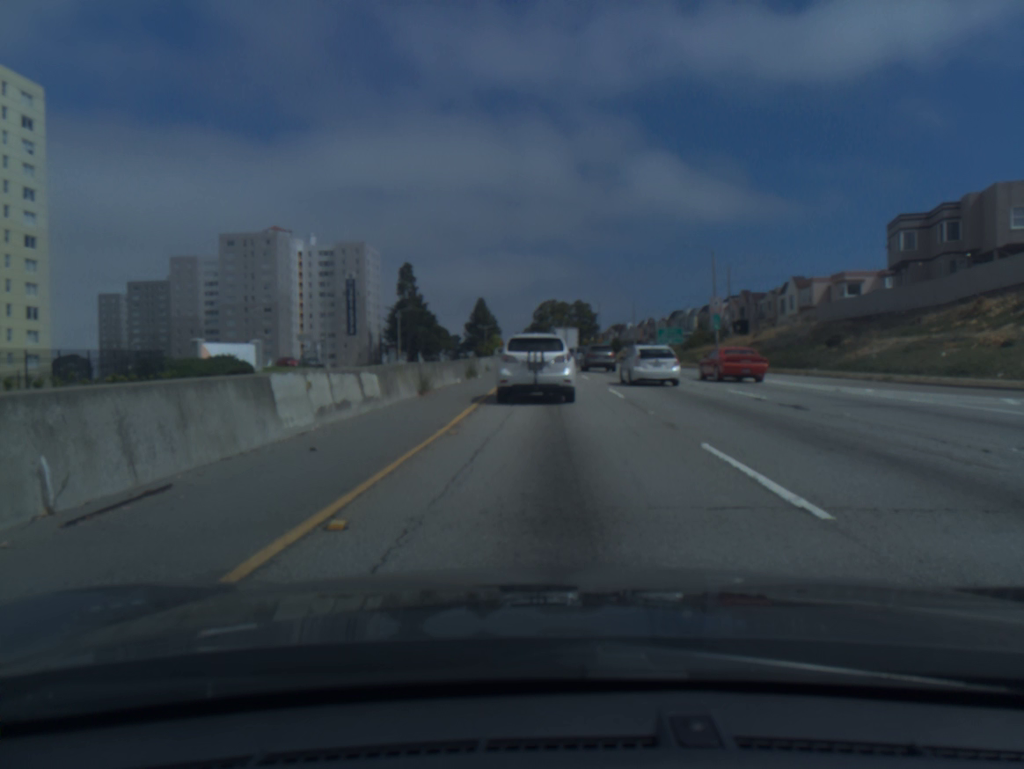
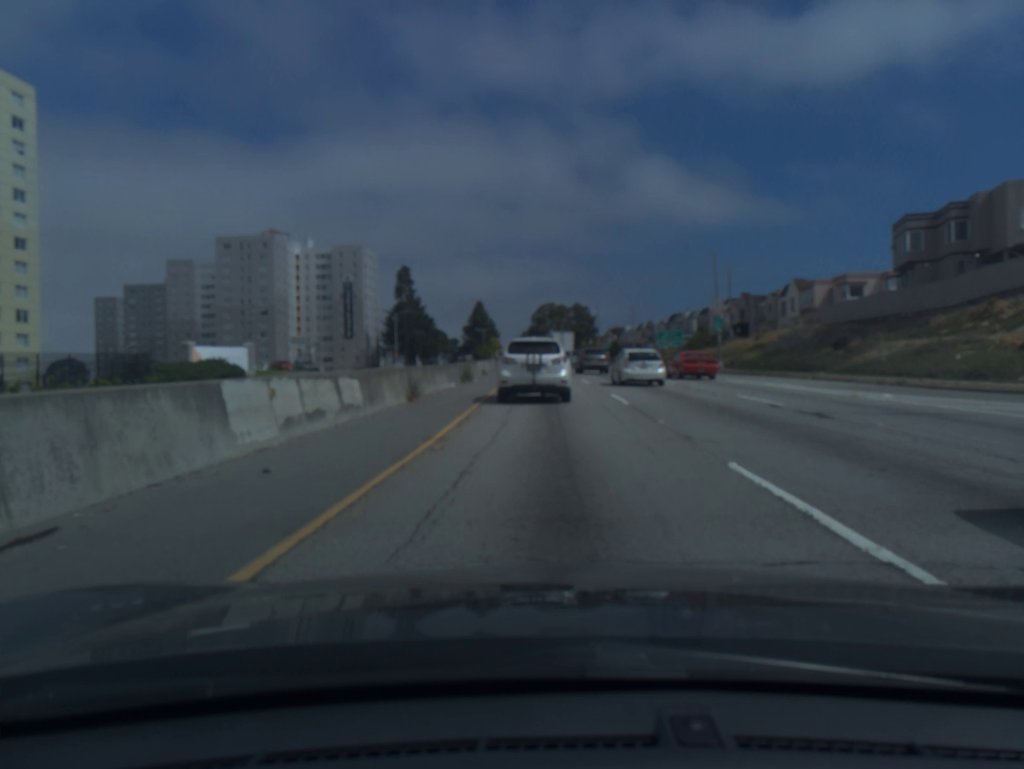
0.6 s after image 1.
(0.0, +1.5) m; +1°
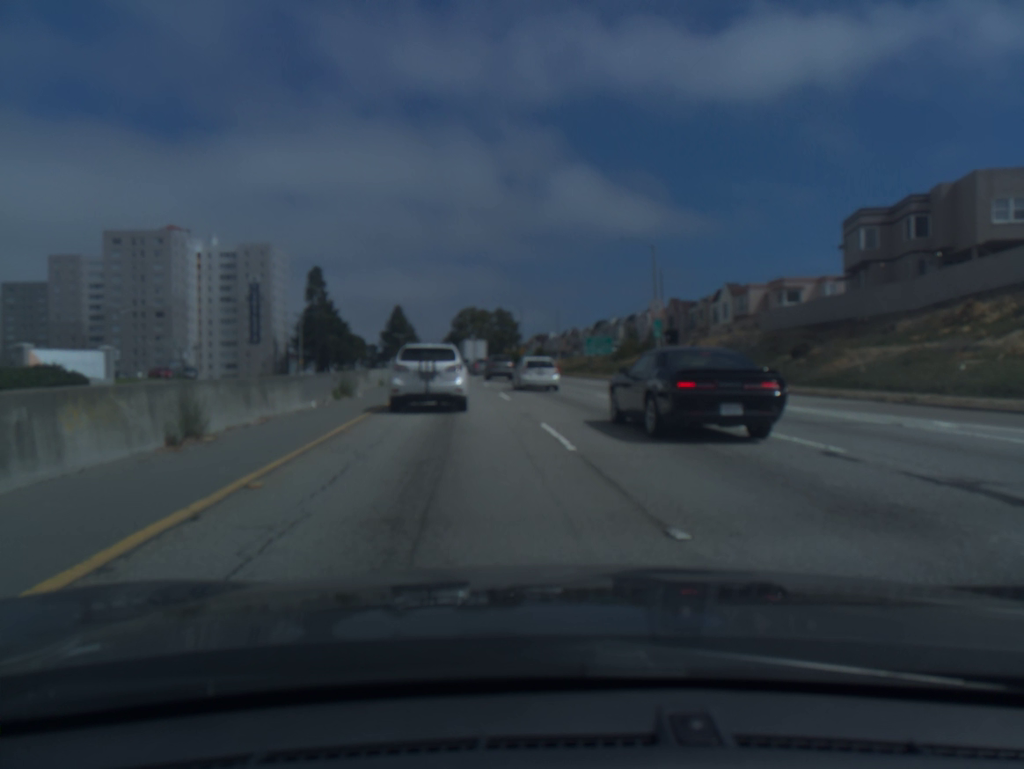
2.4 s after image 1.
(+0.5, +8.4) m; +5°
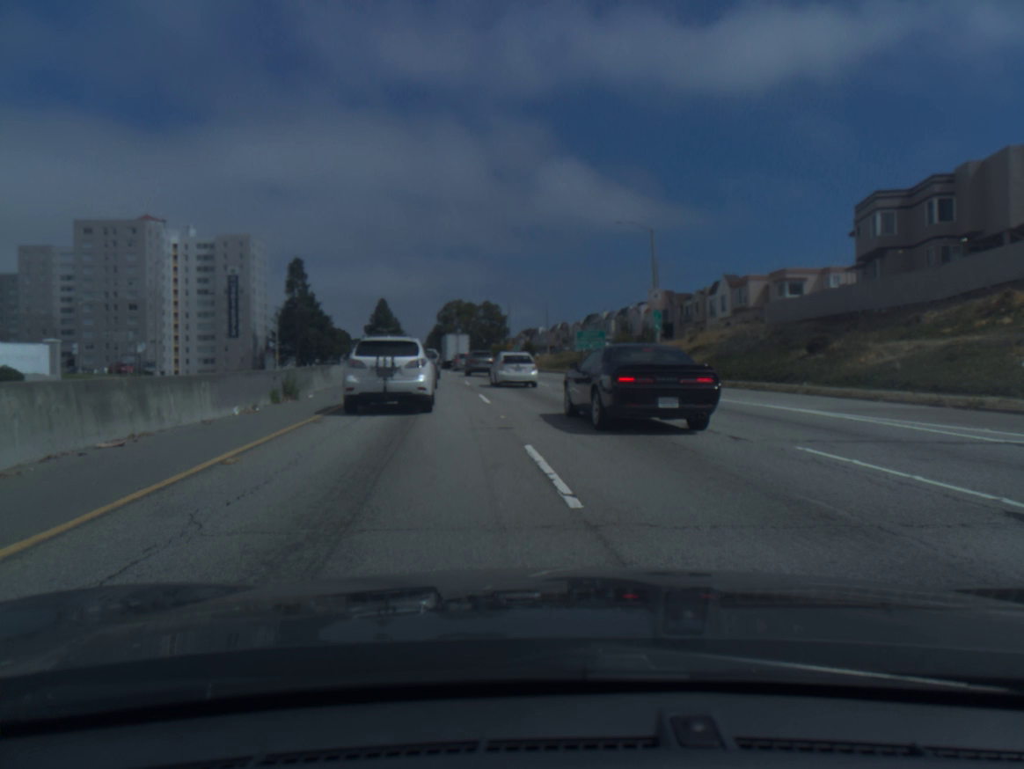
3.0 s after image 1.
(0.0, +4.3) m; +1°
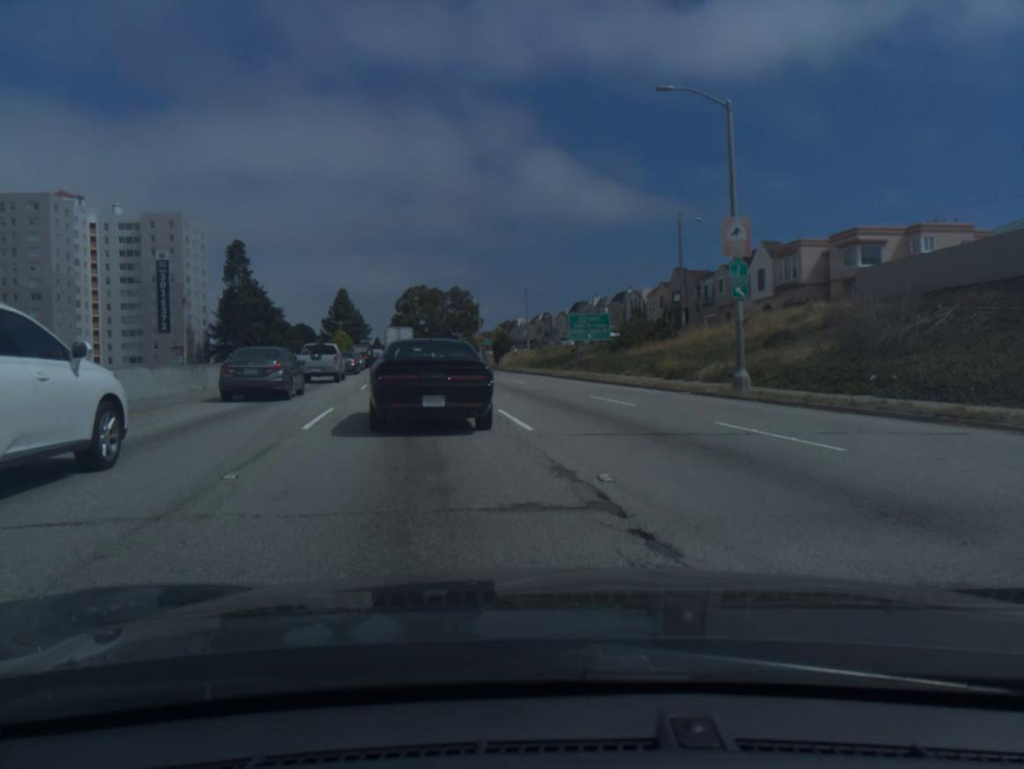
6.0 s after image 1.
(+0.1, +22.8) m; +2°
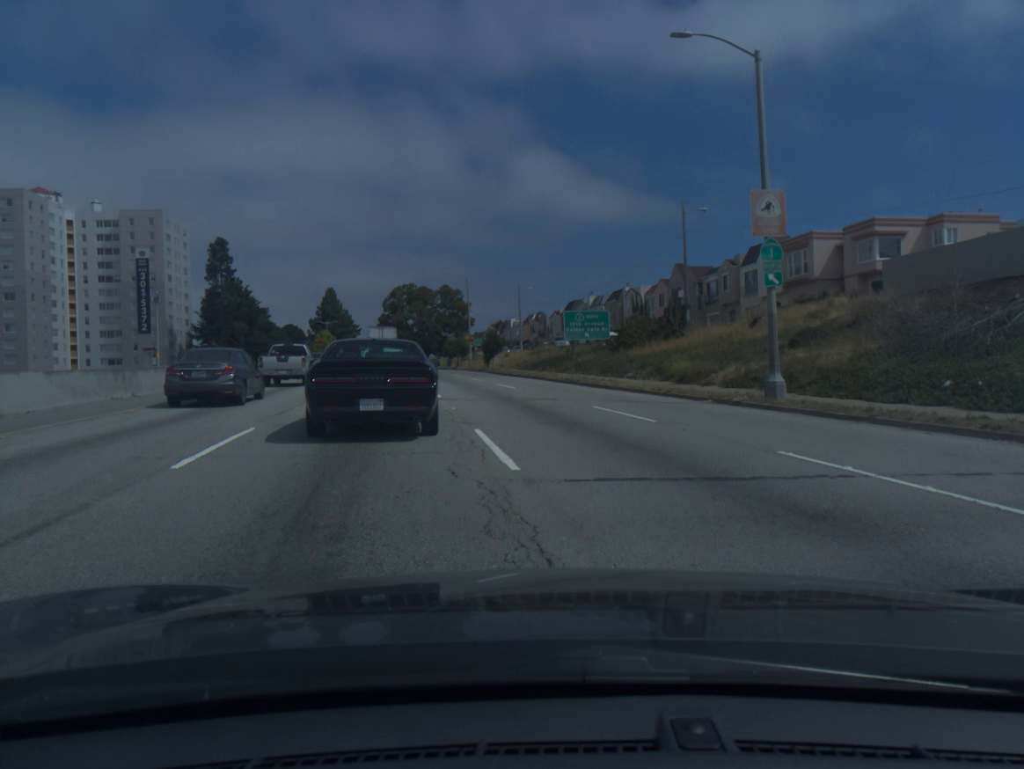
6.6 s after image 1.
(0.0, +4.1) m; 0°
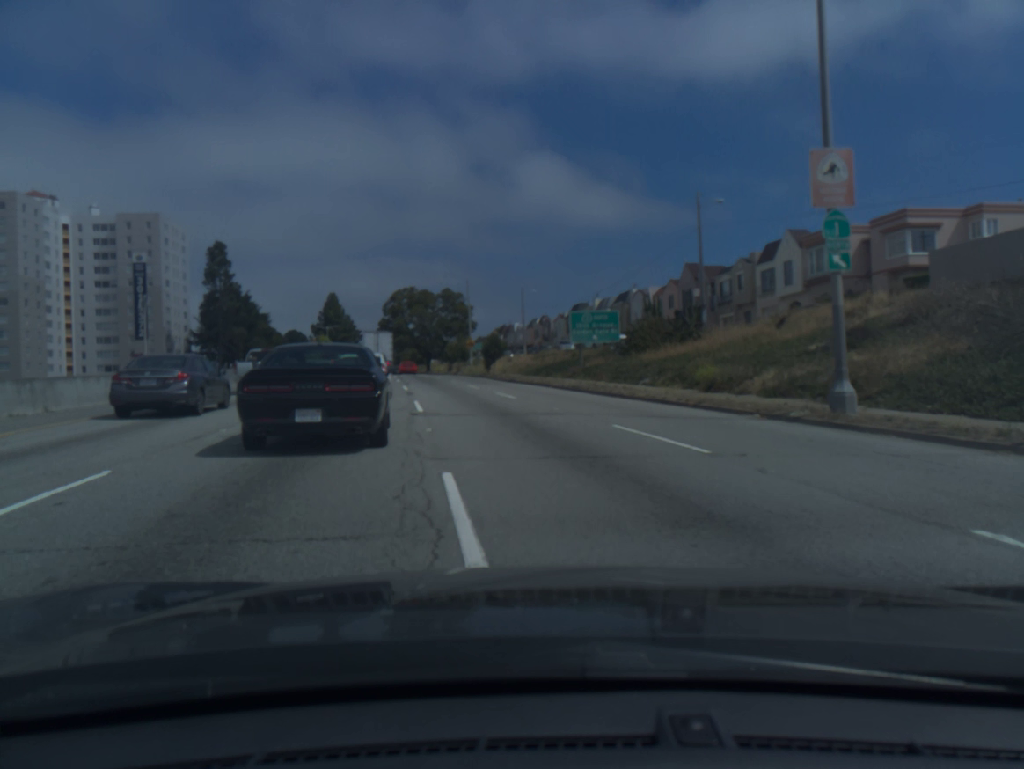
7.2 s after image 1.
(0.0, +4.4) m; -1°
